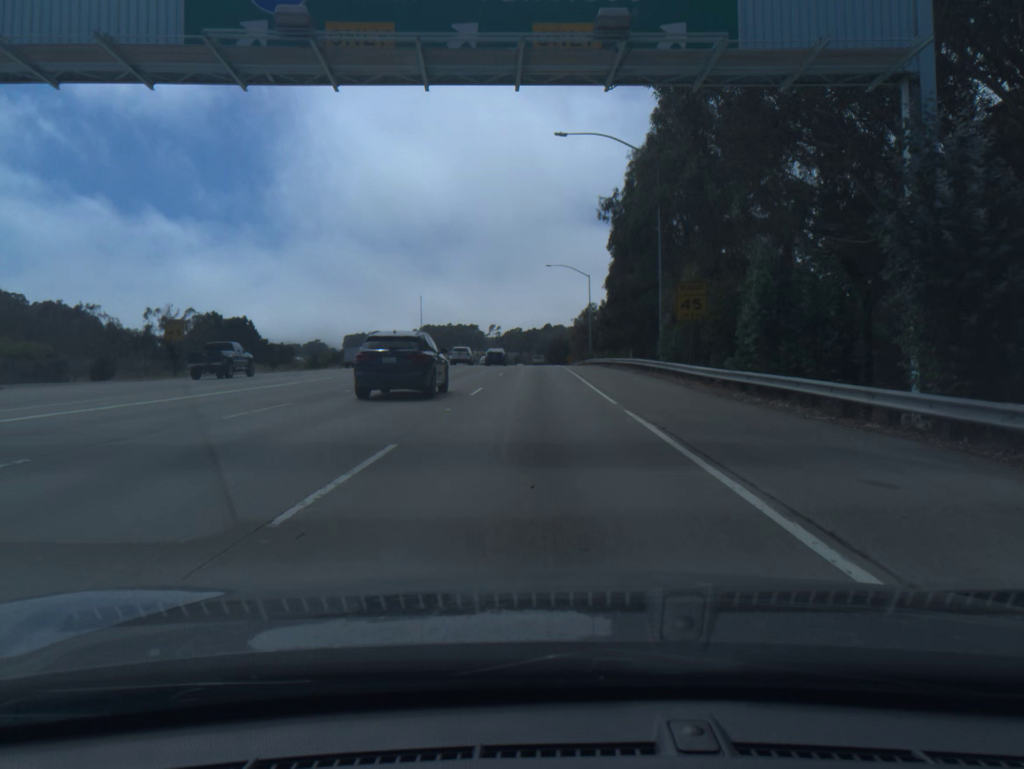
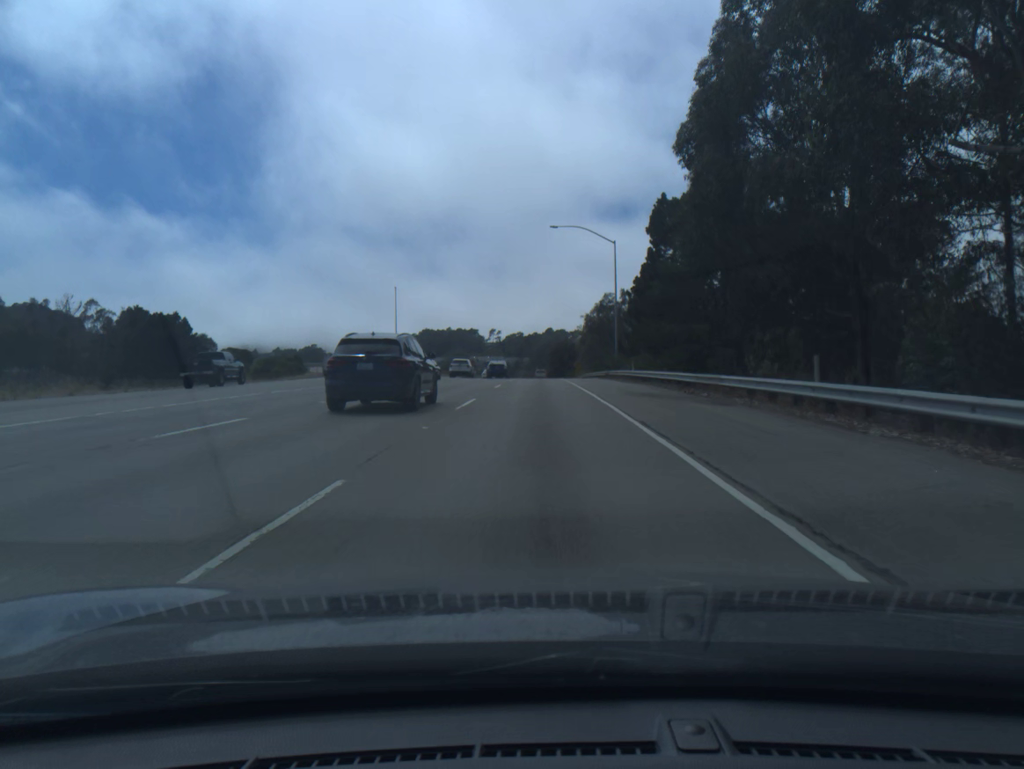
(0.0, +31.8) m; 0°
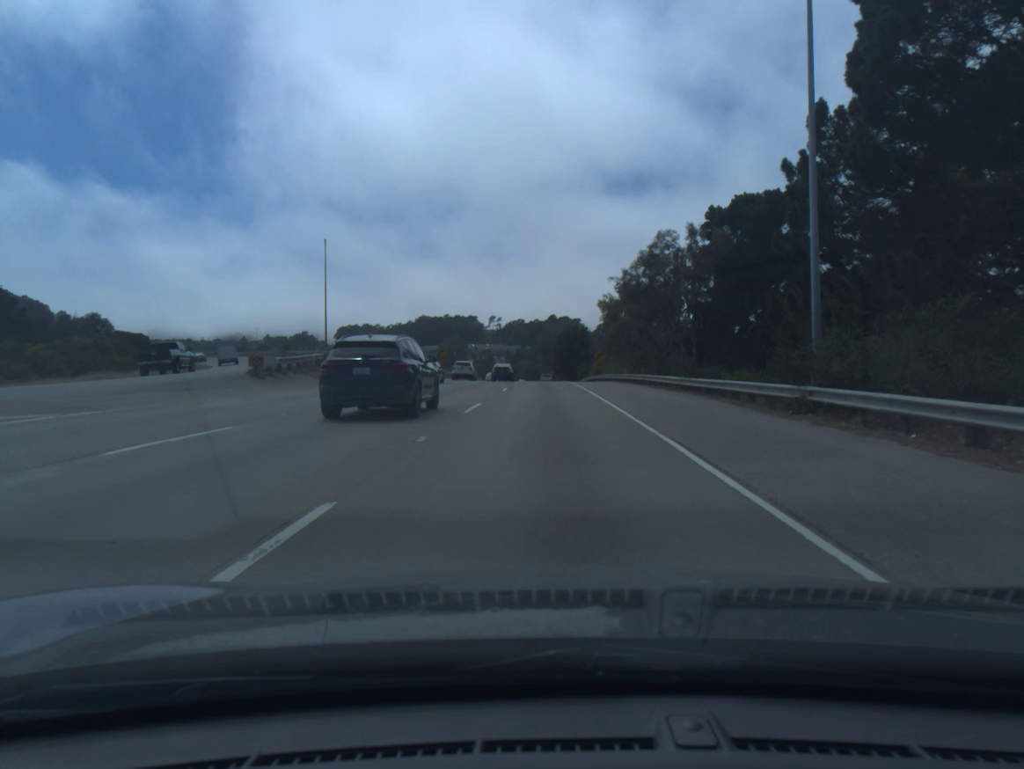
(-0.1, +44.8) m; 0°
